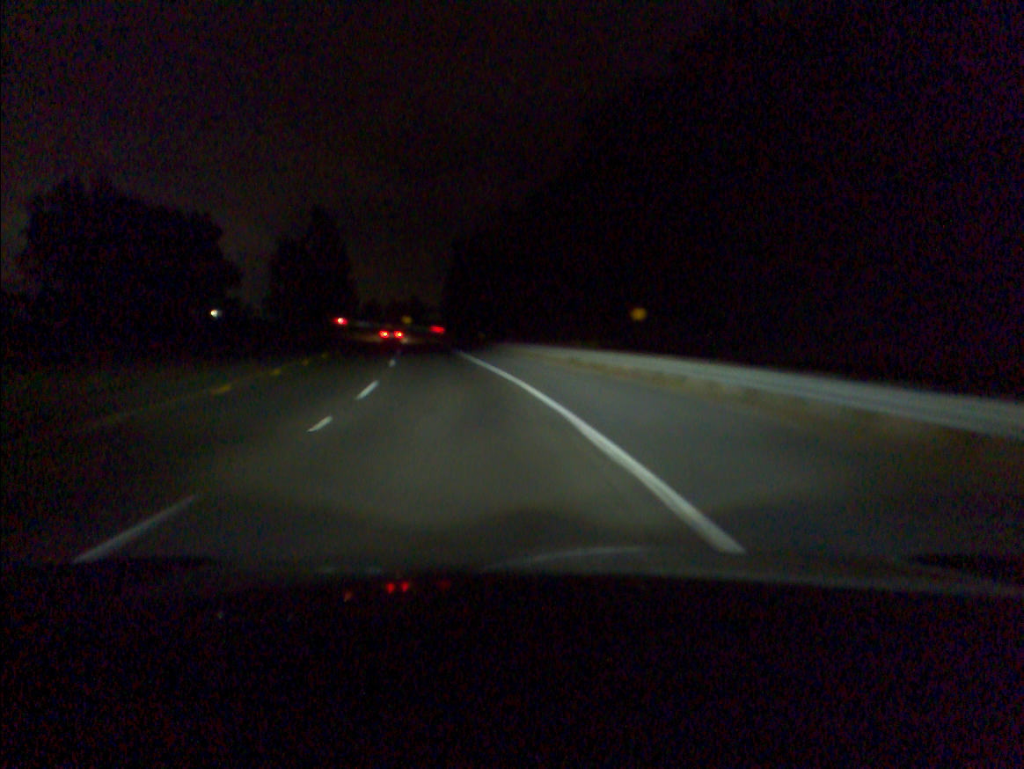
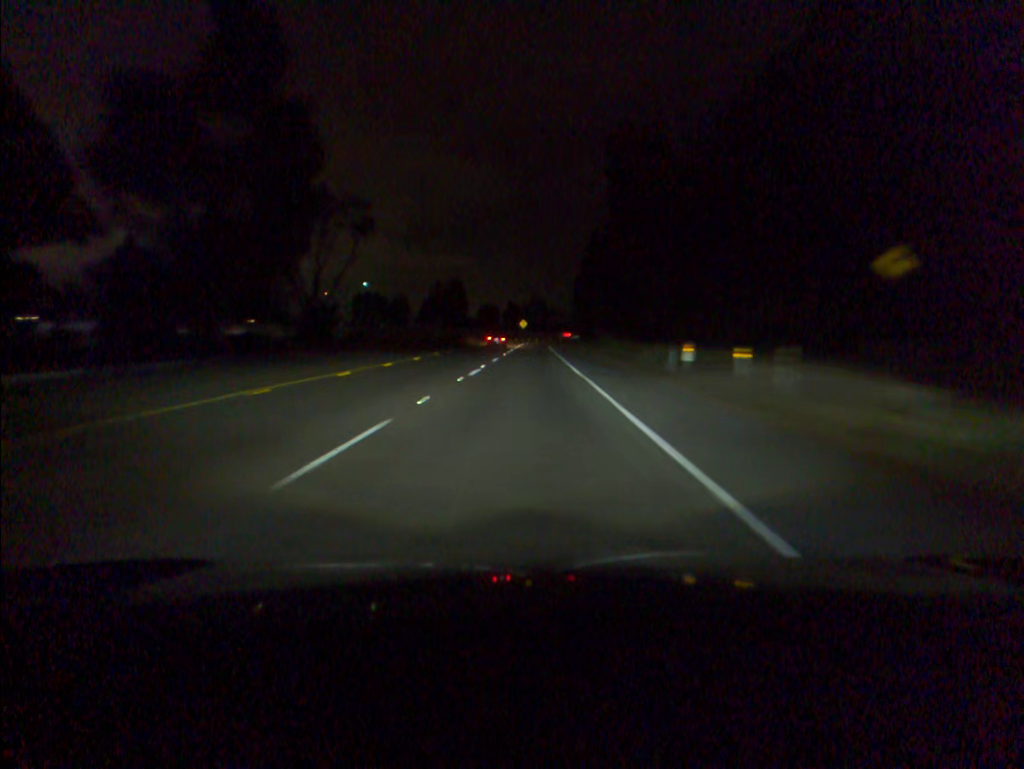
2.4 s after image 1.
(-8.7, +68.7) m; -10°
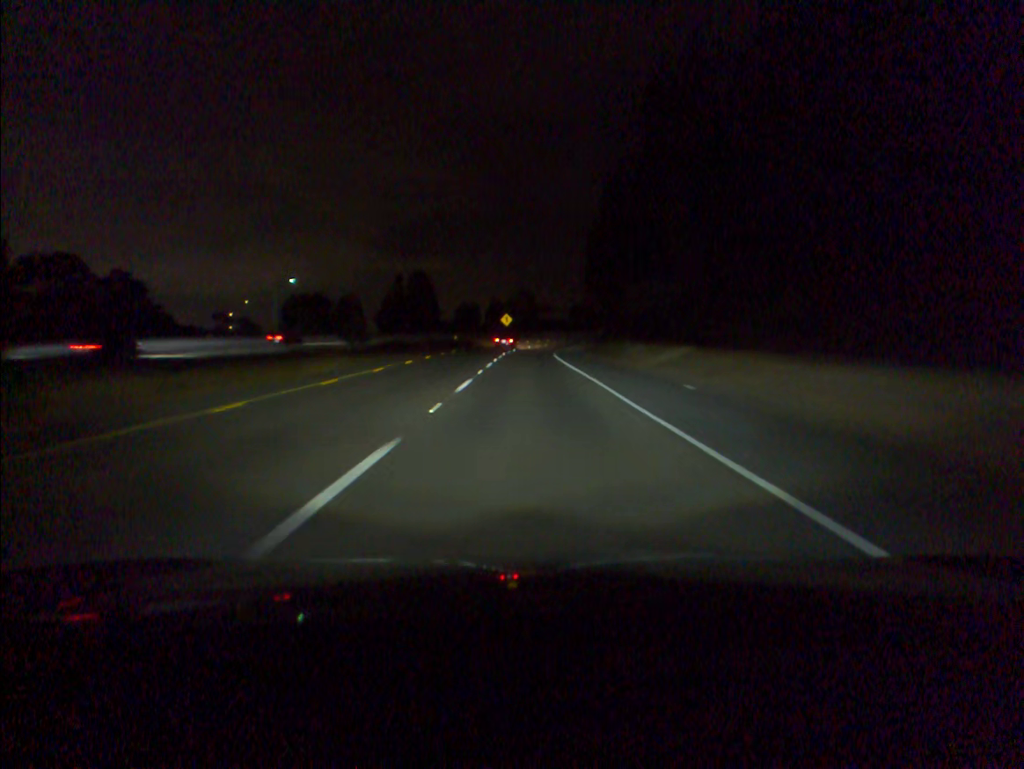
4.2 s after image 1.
(+0.4, +54.1) m; +1°
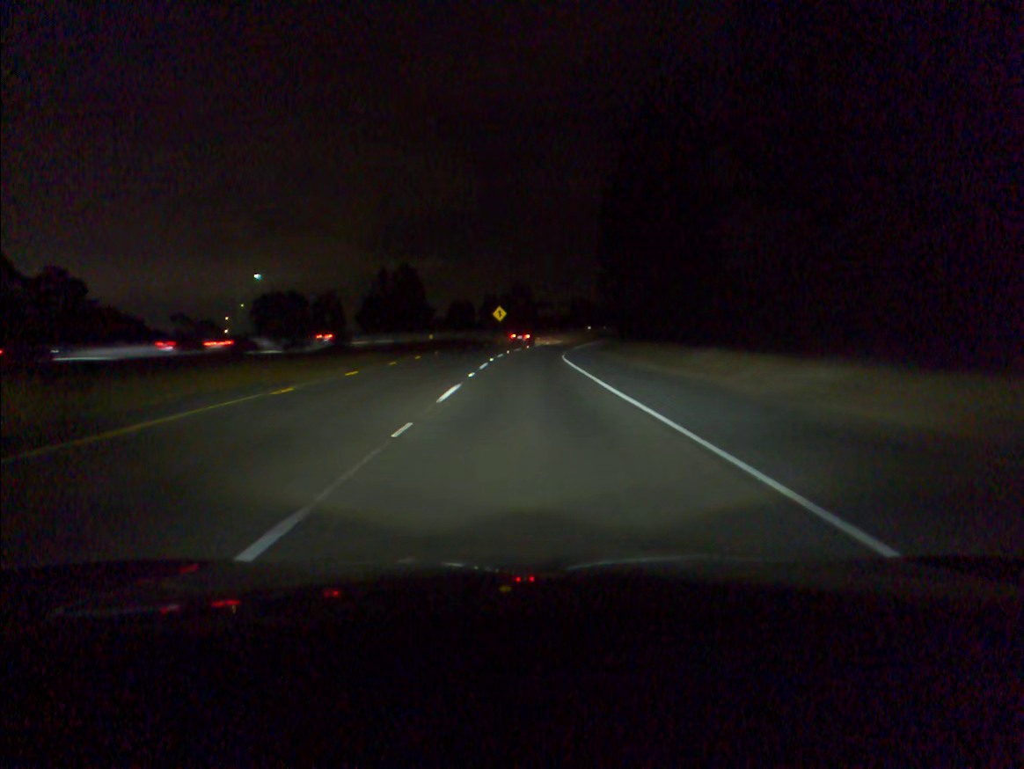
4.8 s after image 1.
(0.0, +18.3) m; 0°
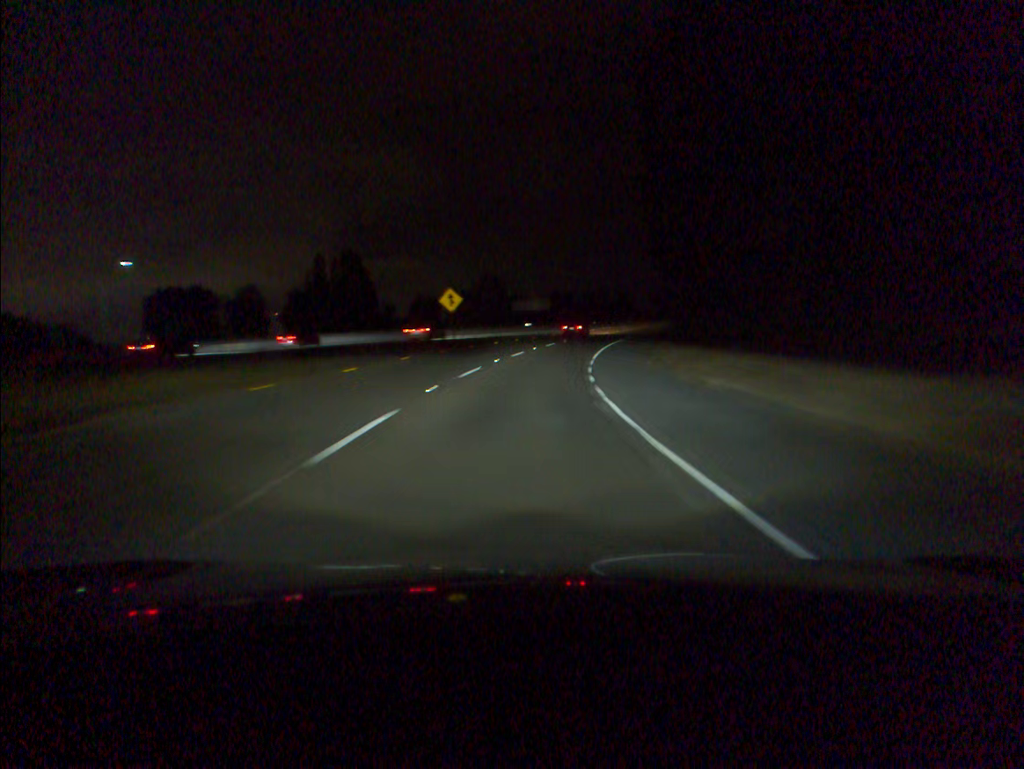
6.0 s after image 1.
(+0.3, +36.7) m; +2°
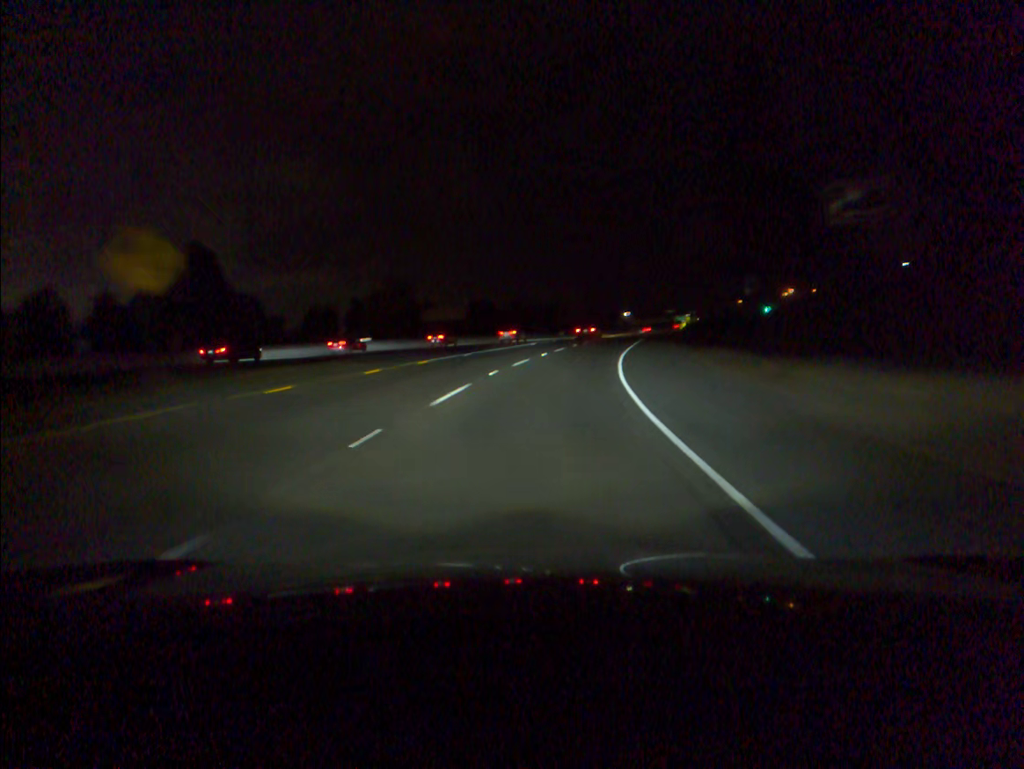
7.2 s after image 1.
(+1.6, +36.5) m; +6°
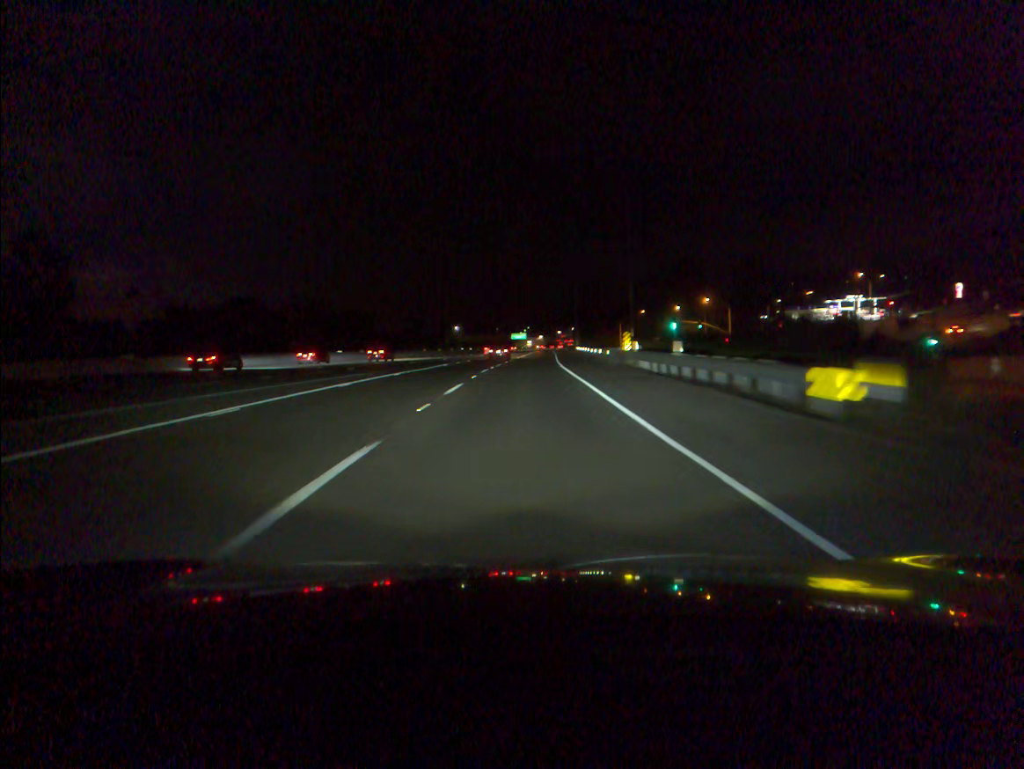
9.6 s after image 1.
(+9.4, +72.9) m; +13°
